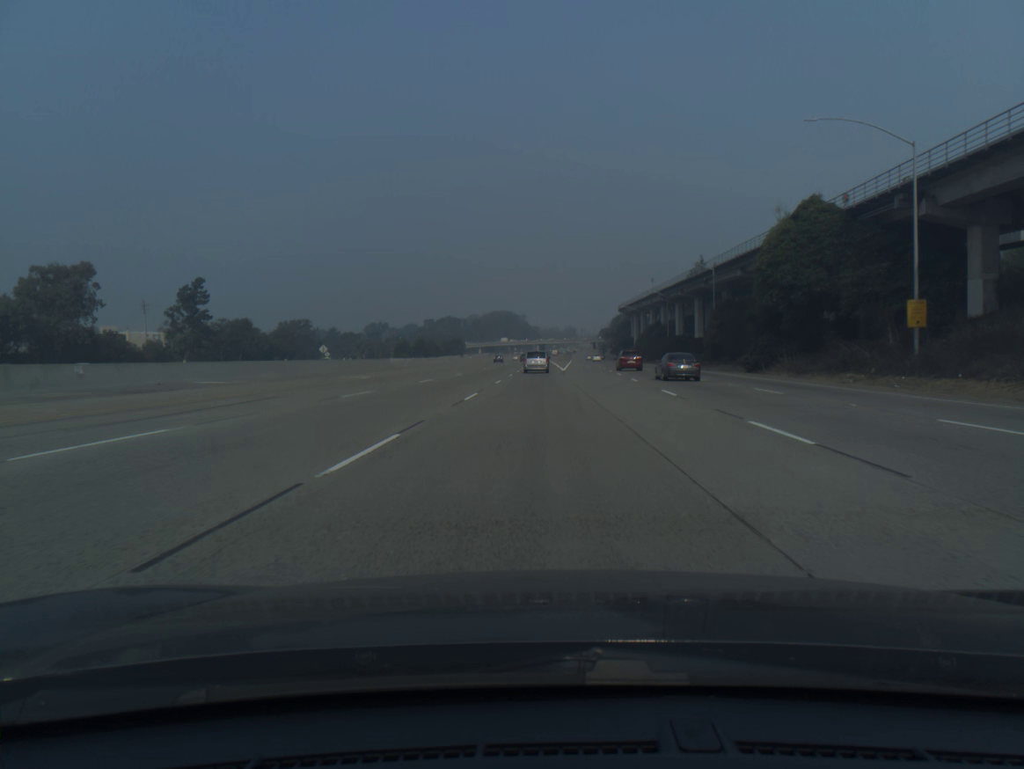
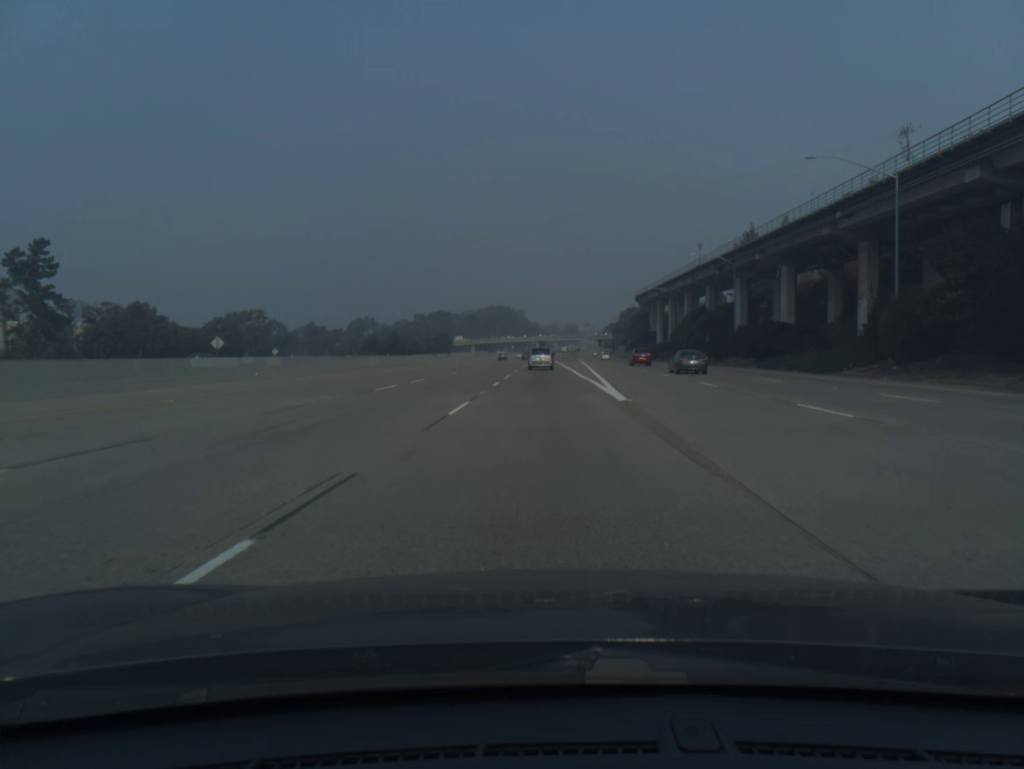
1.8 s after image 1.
(-0.2, +49.3) m; 0°
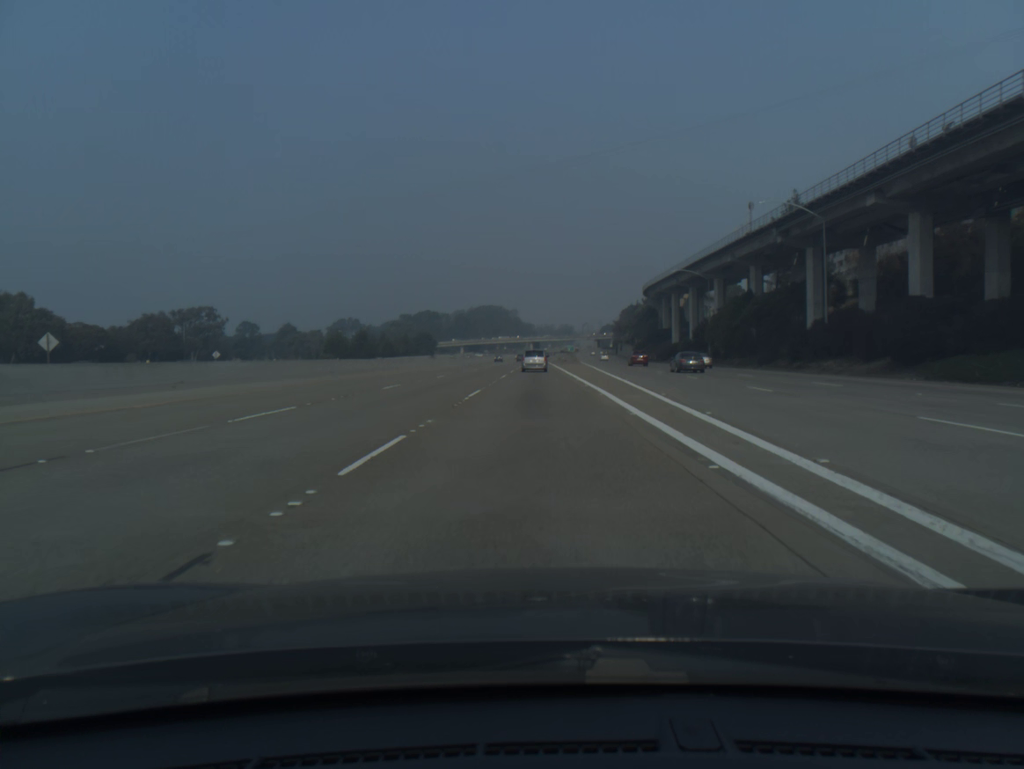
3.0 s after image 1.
(+0.2, +32.7) m; +1°
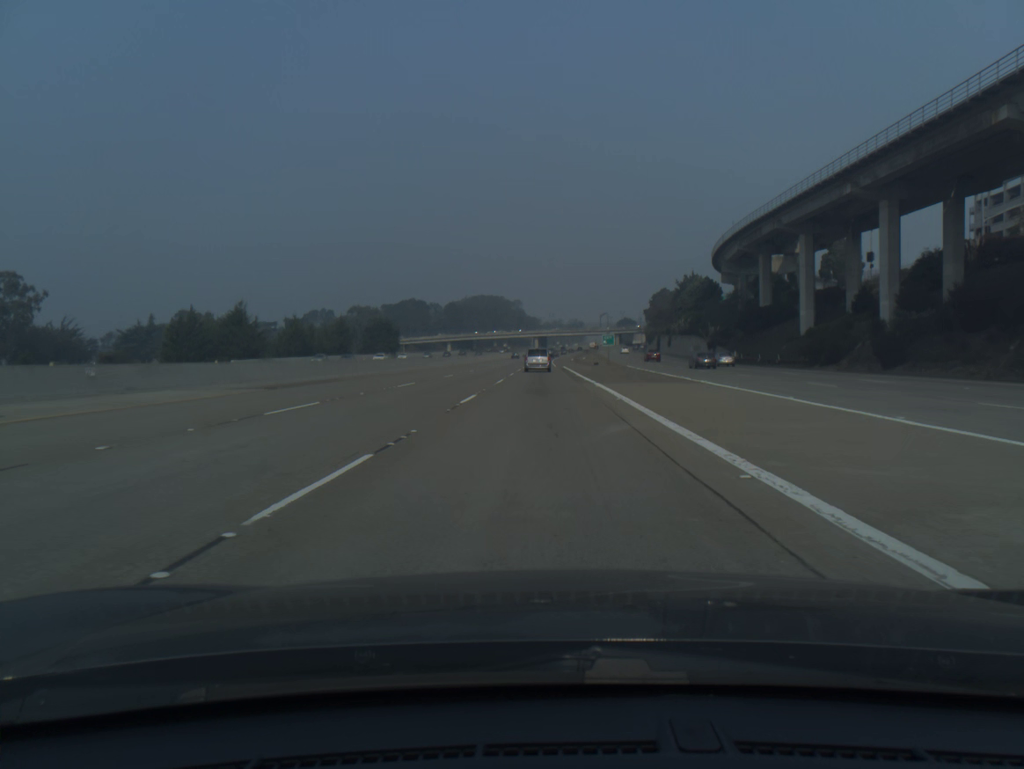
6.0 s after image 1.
(-0.5, +81.4) m; -1°
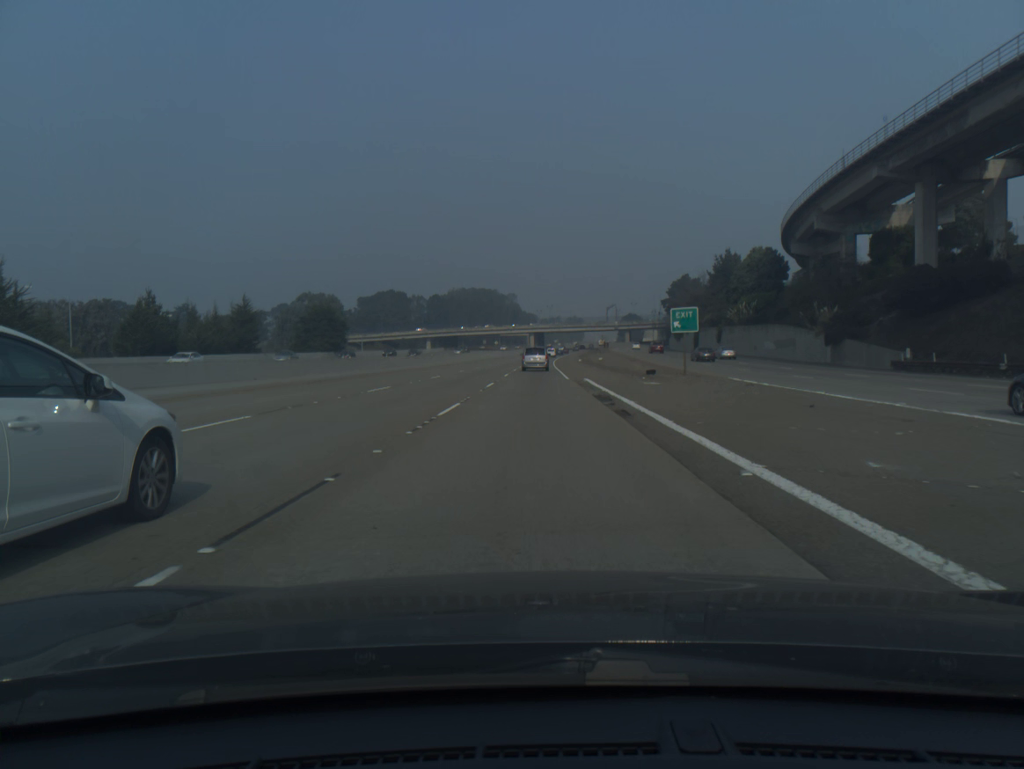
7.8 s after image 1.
(+0.1, +48.4) m; 0°
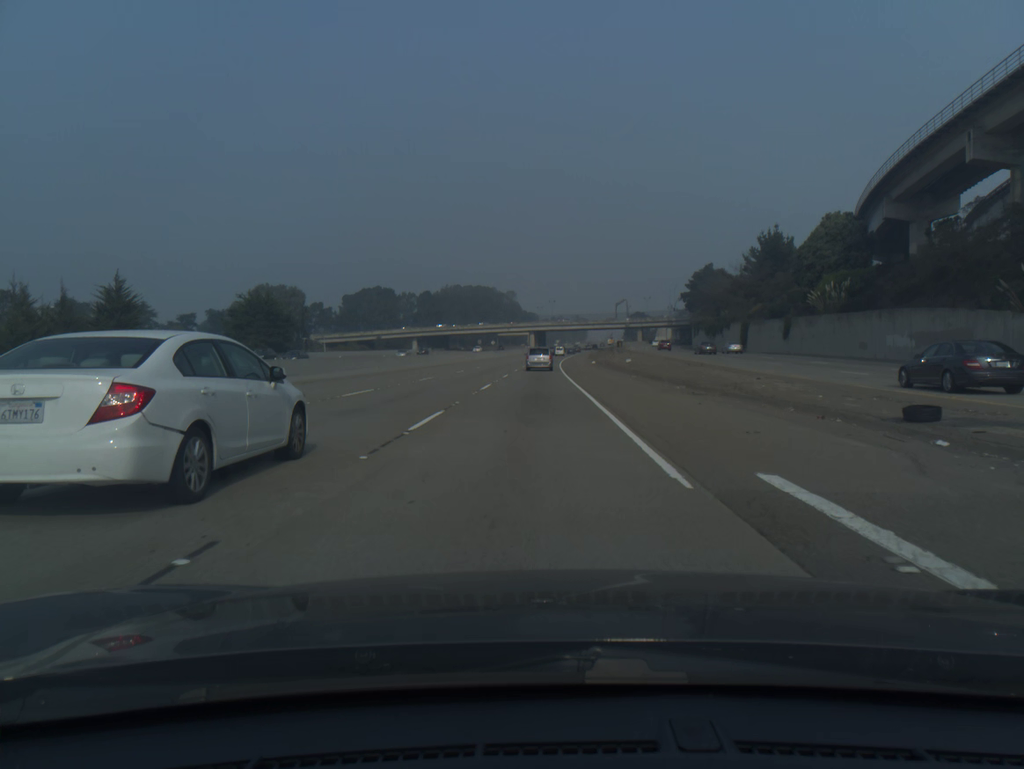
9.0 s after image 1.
(0.0, +32.0) m; 0°
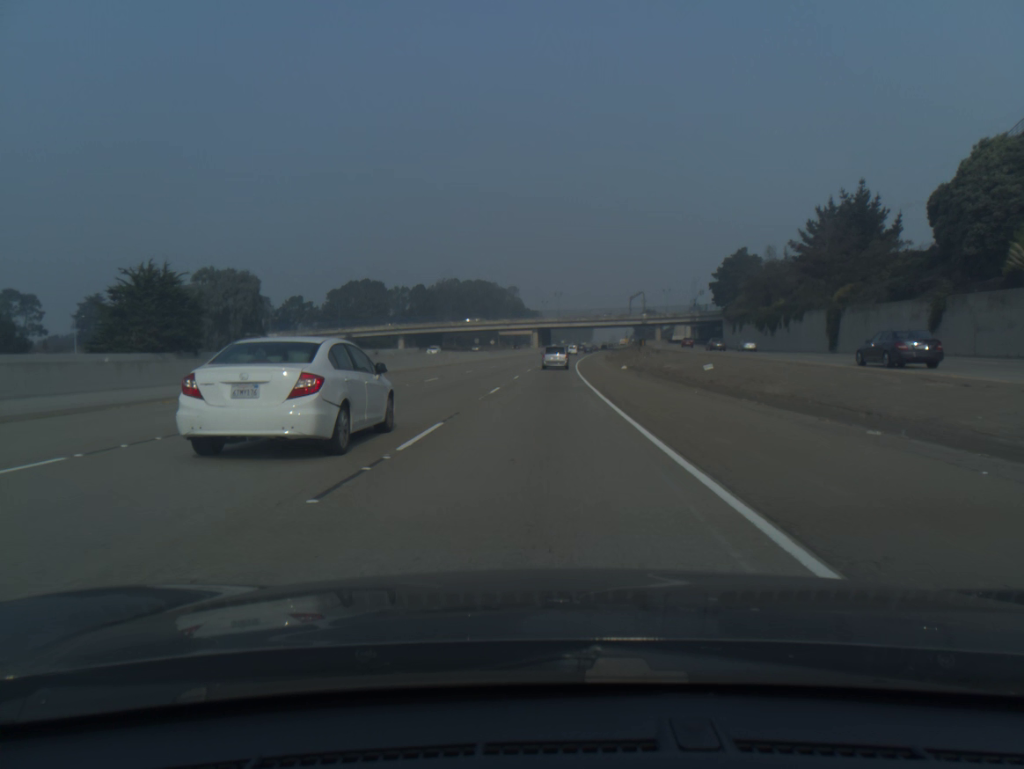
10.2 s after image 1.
(-0.1, +31.8) m; 0°
